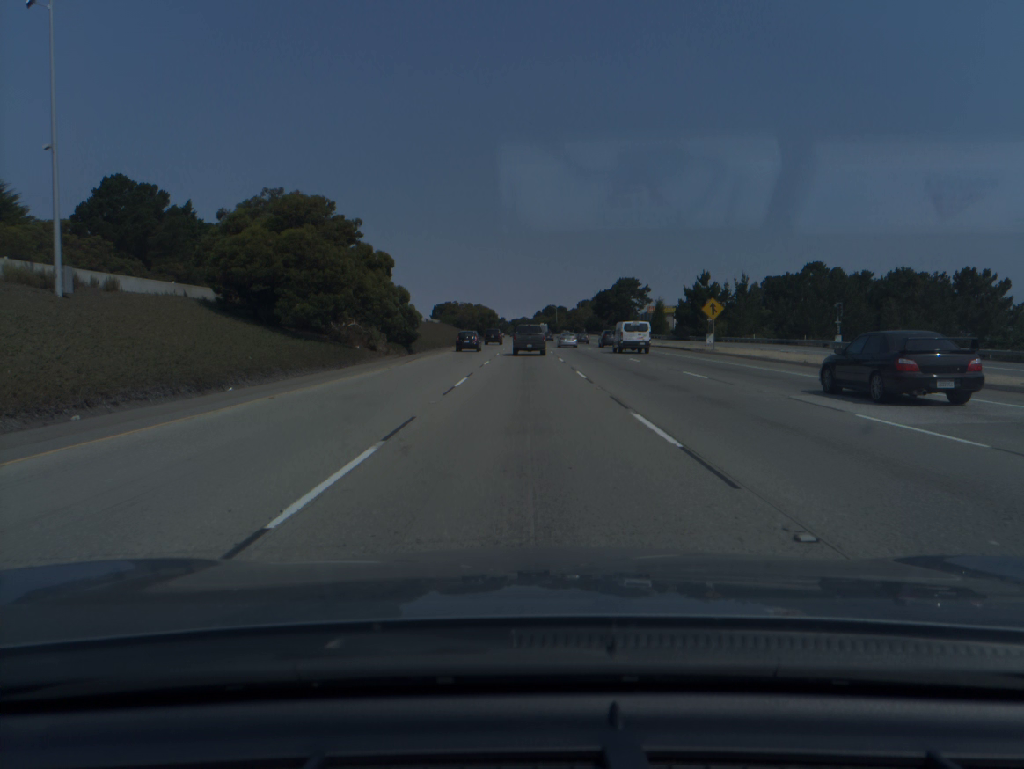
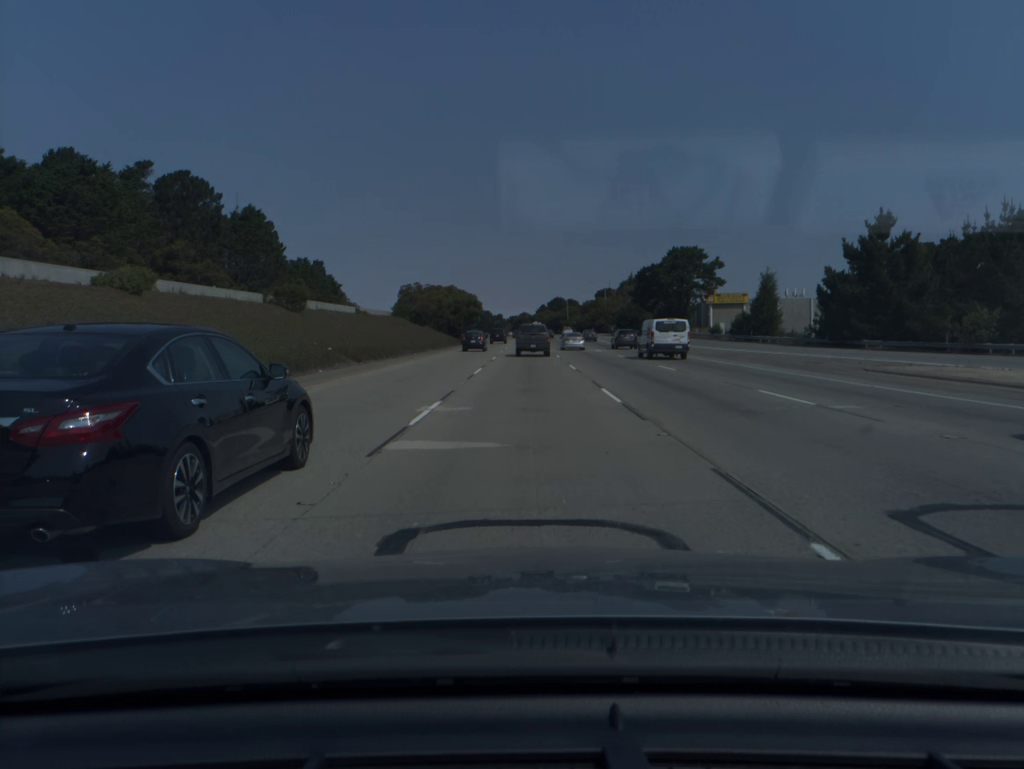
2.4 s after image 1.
(0.0, +66.9) m; 0°
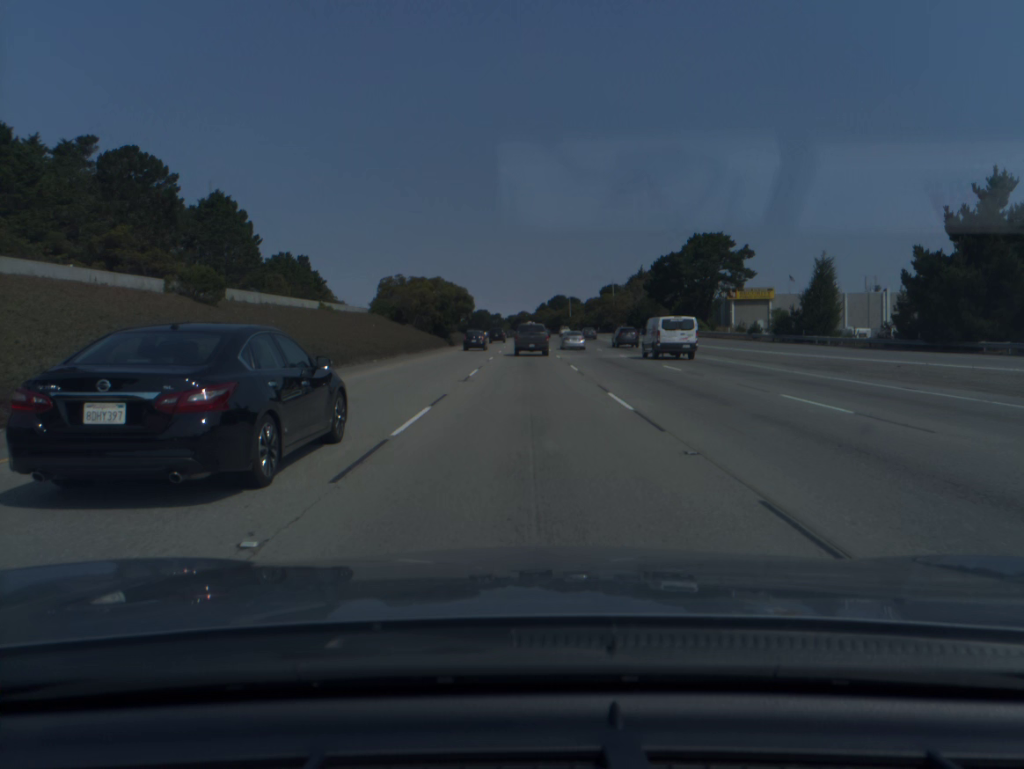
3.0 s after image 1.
(0.0, +16.4) m; 0°
